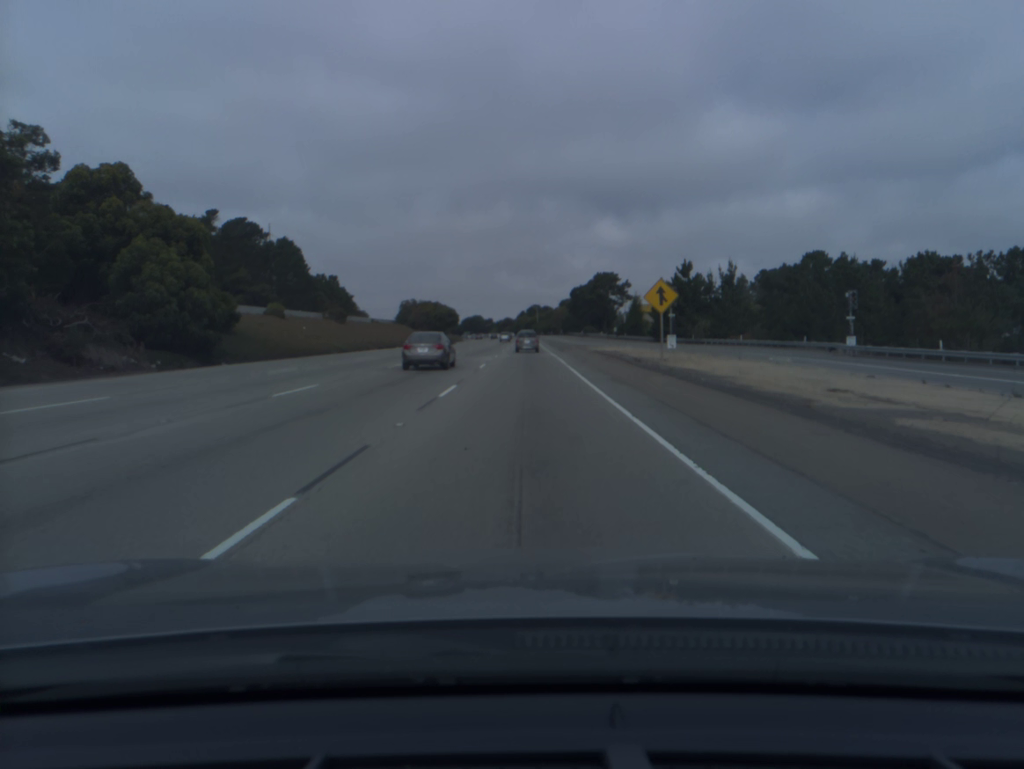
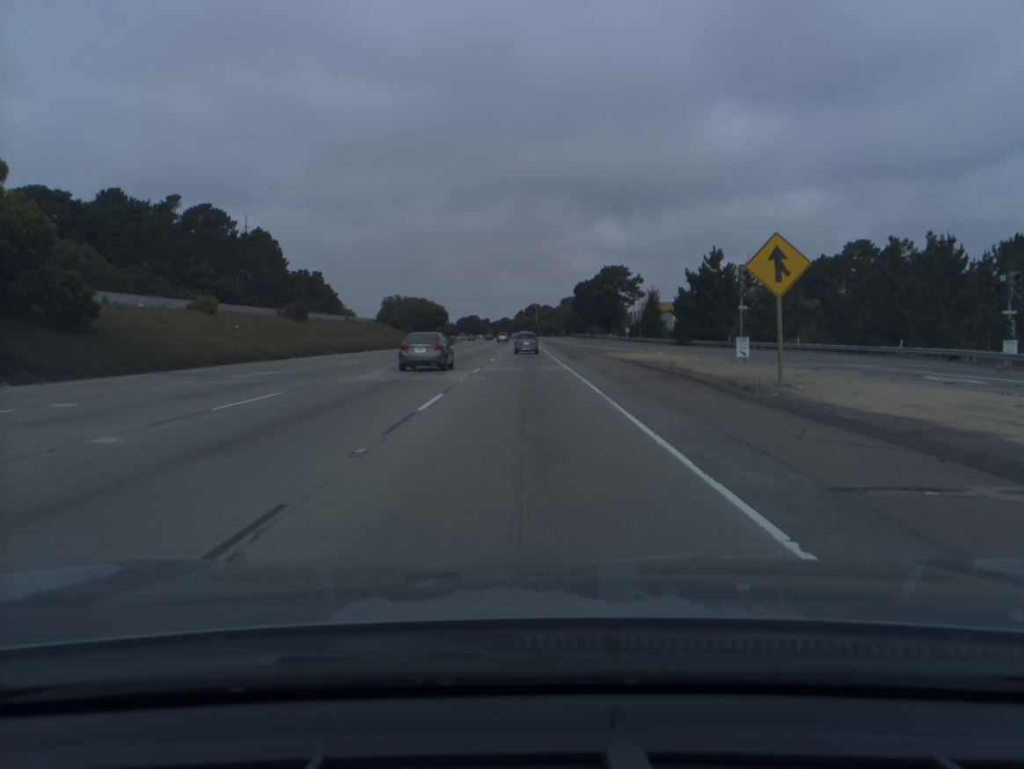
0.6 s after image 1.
(0.0, +17.6) m; 0°
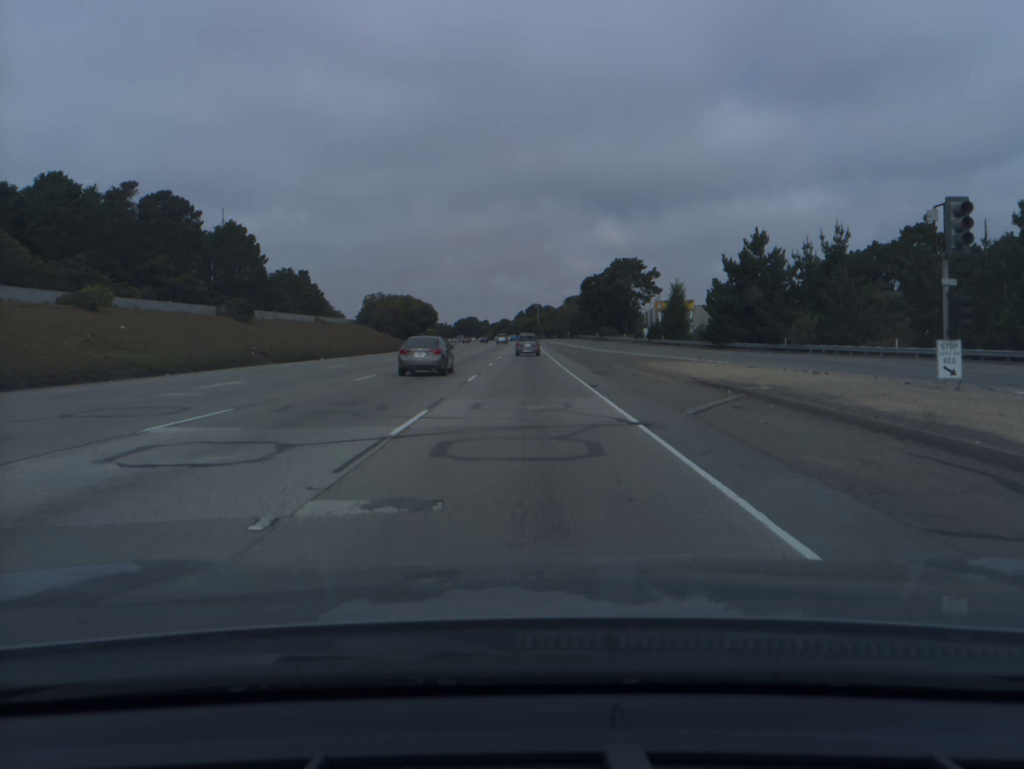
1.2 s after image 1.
(0.0, +17.6) m; 0°
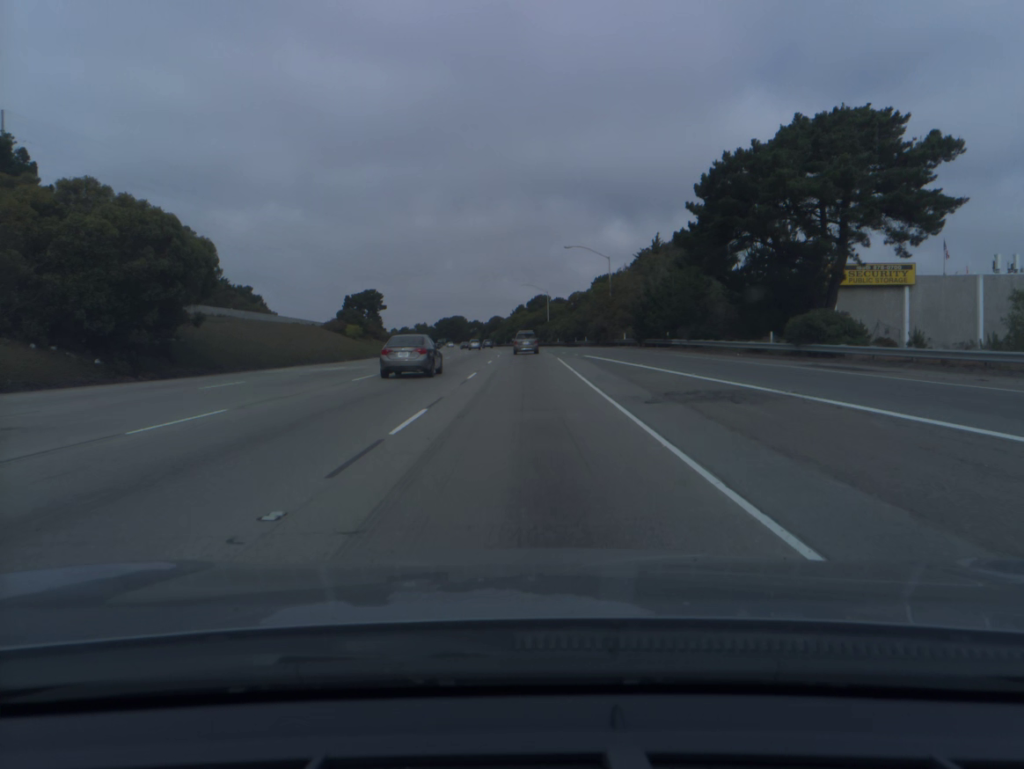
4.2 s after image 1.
(-0.1, +87.6) m; 0°
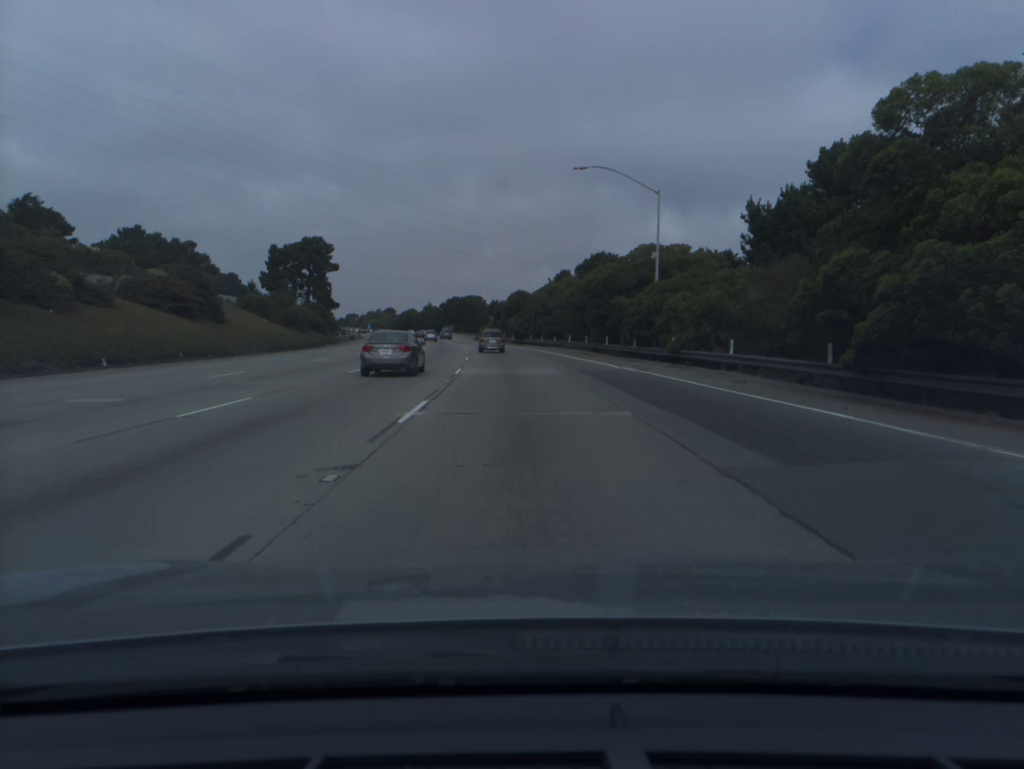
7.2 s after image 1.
(-1.0, +86.6) m; -2°
